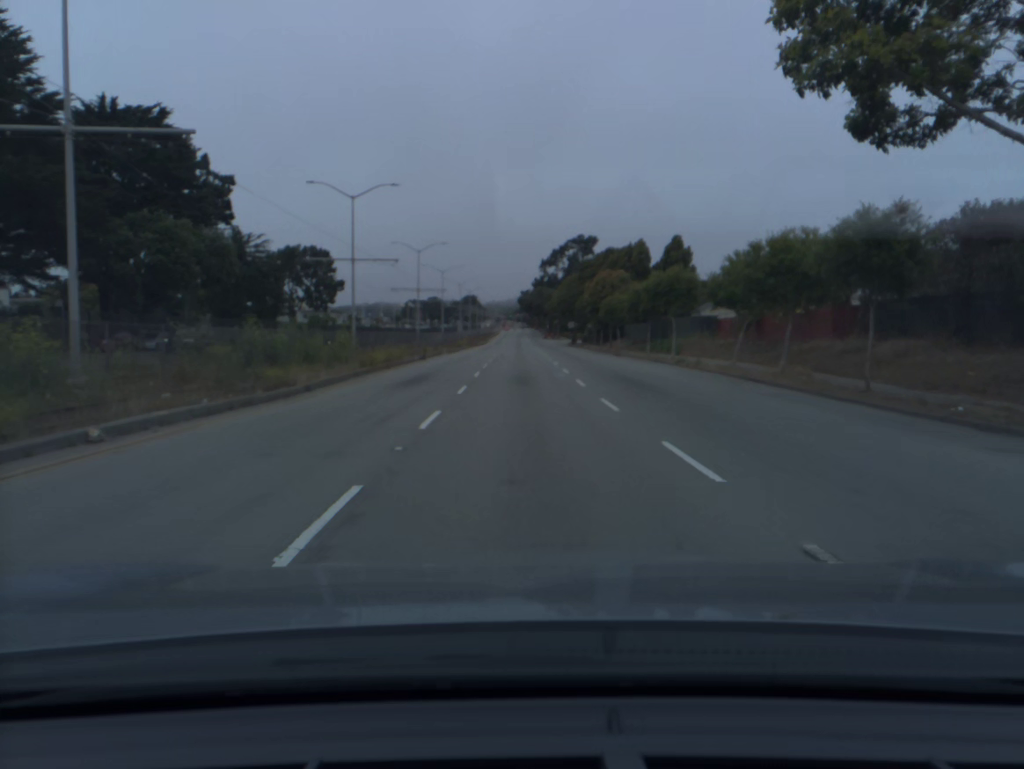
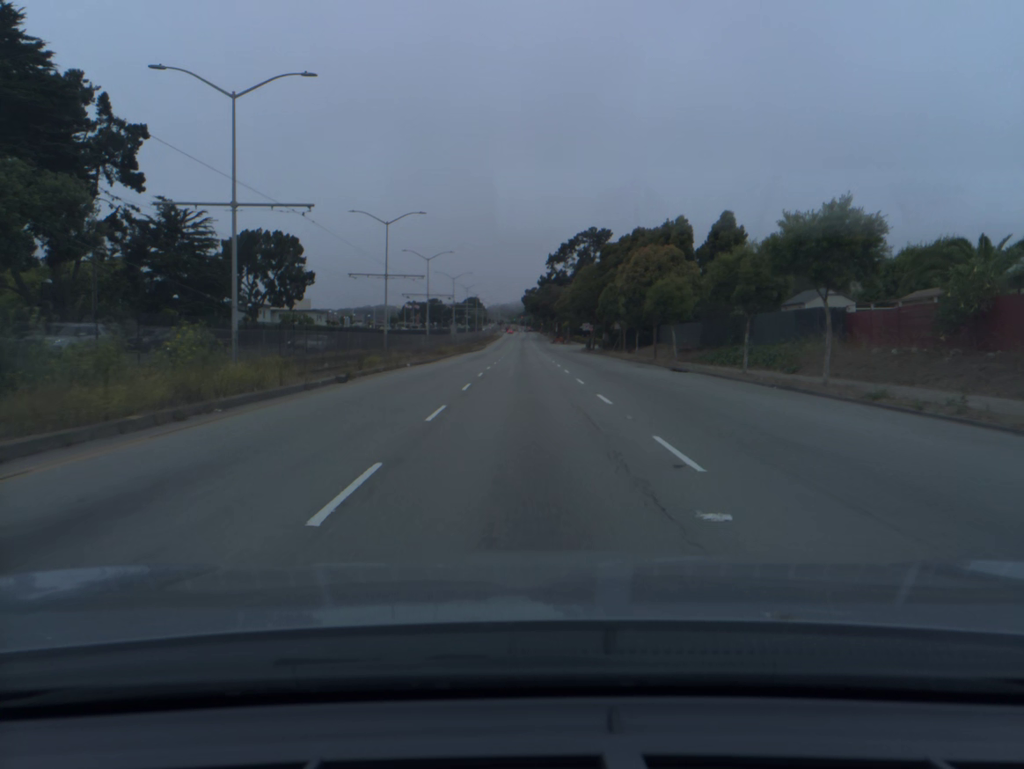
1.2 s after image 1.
(-0.1, +21.0) m; 0°
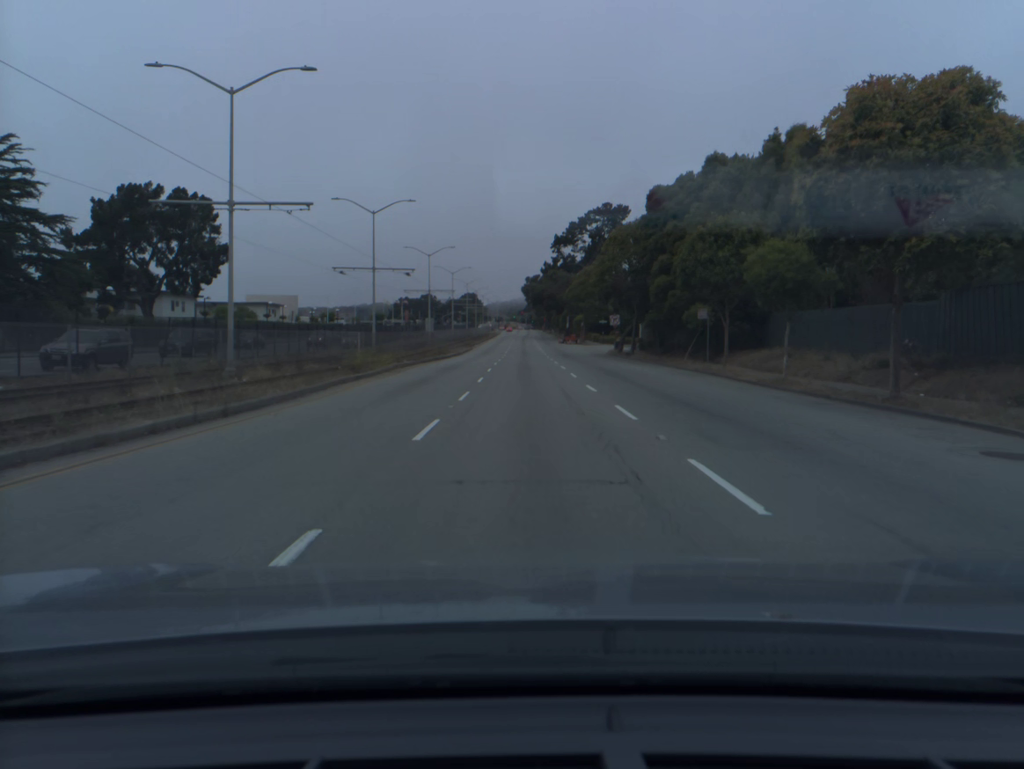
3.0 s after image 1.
(0.0, +31.7) m; 0°
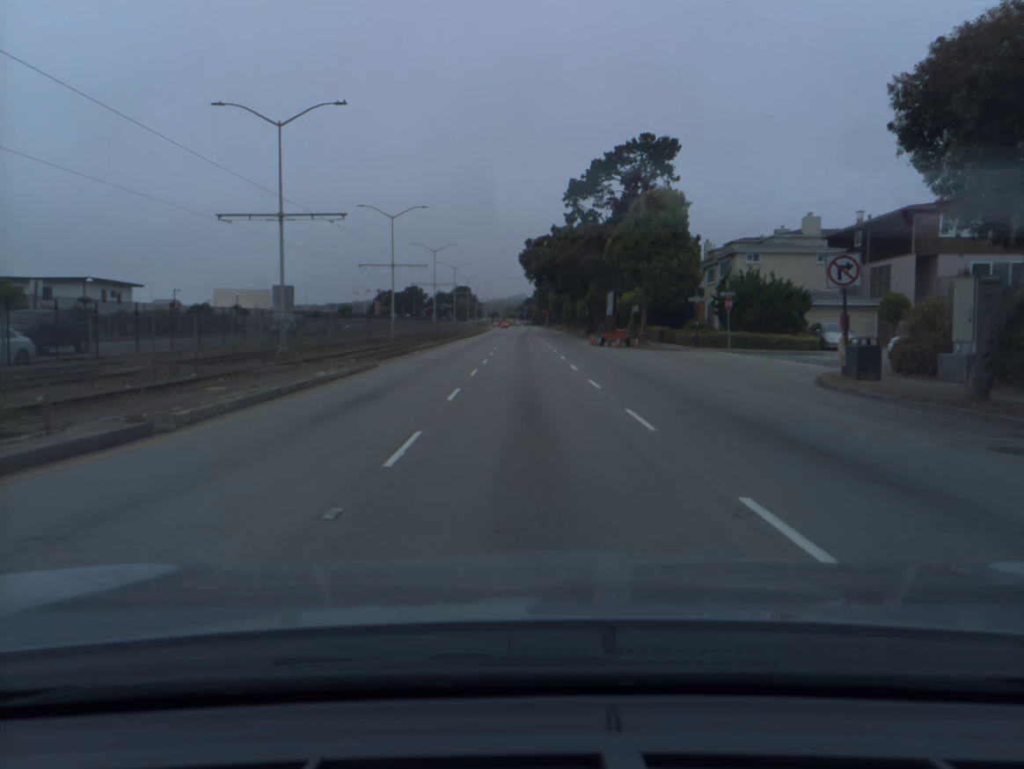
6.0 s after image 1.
(0.0, +53.3) m; 0°
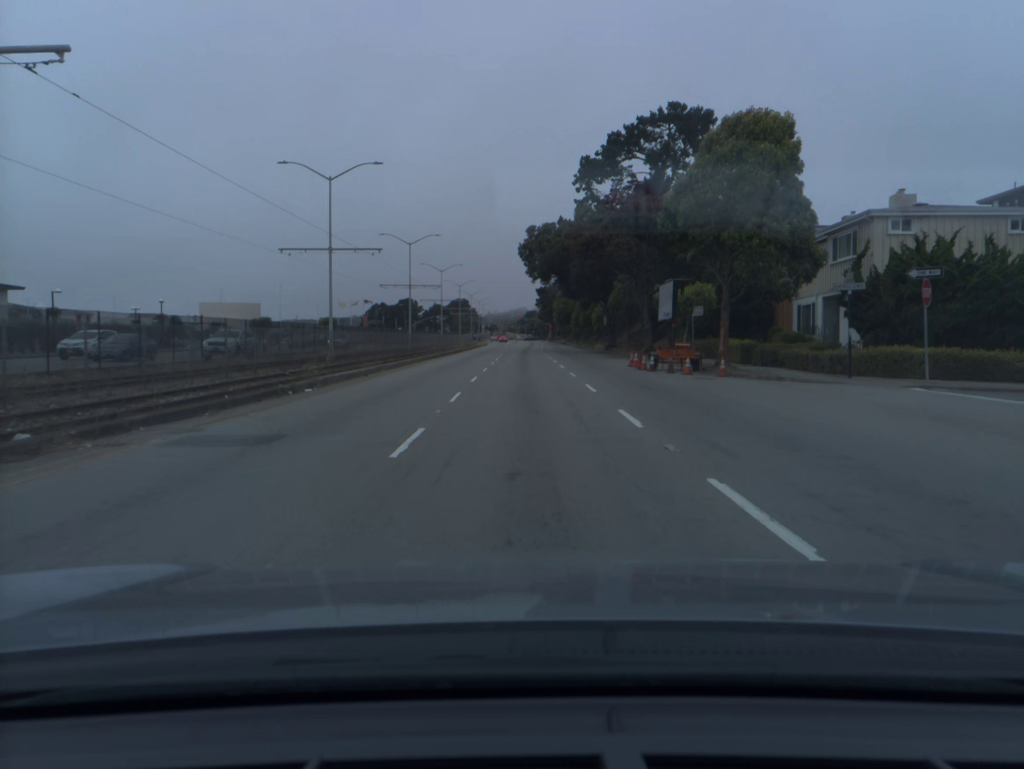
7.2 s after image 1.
(0.0, +21.1) m; 0°
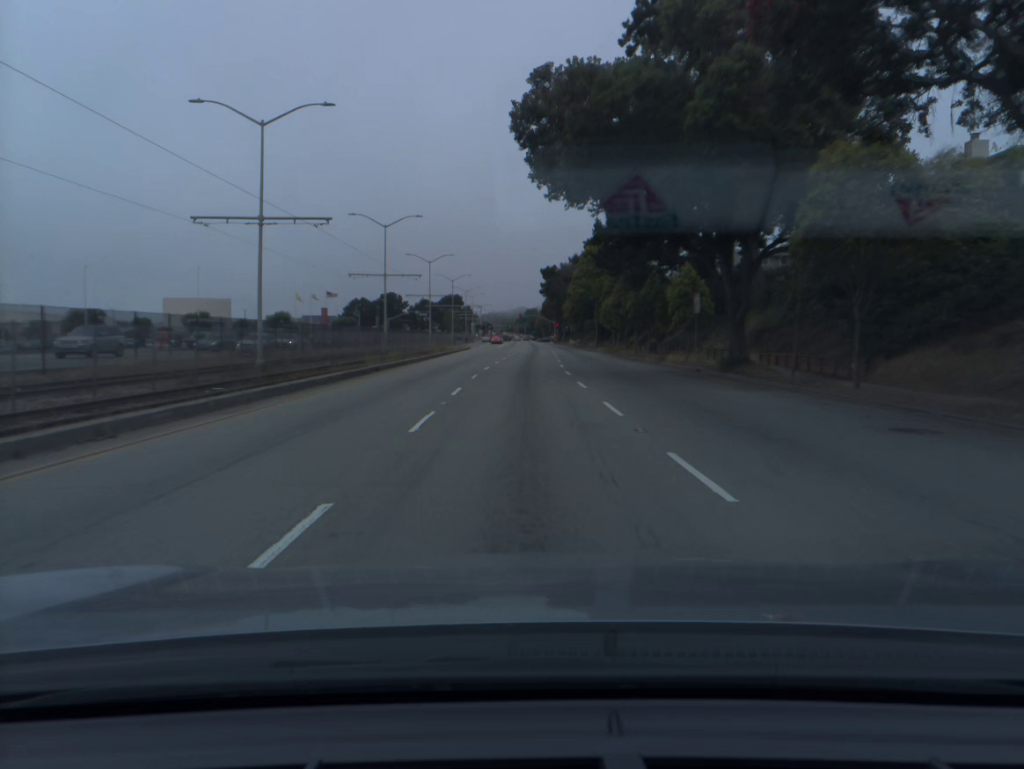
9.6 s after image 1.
(0.0, +41.9) m; 0°
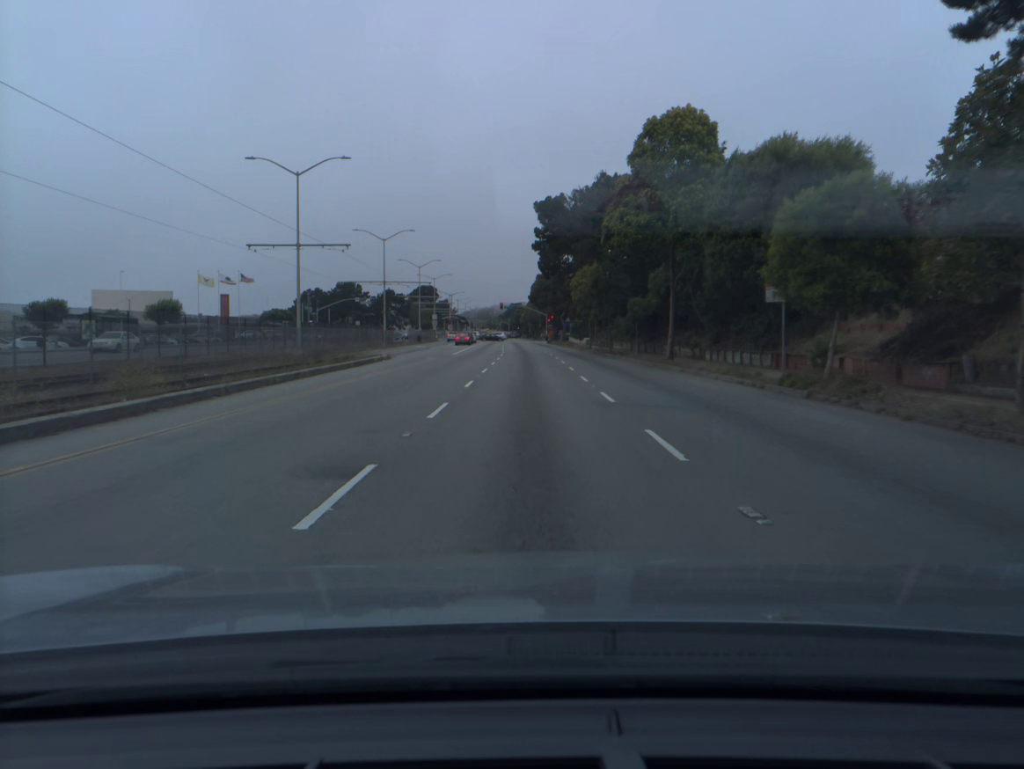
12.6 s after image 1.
(+0.6, +49.6) m; +1°
